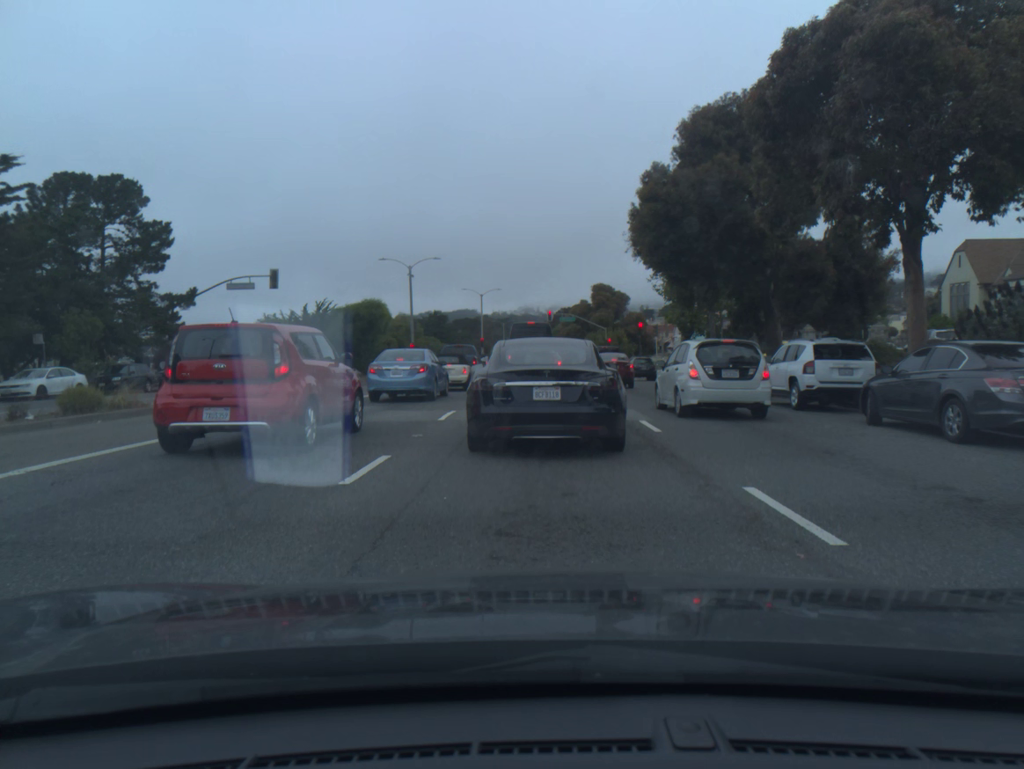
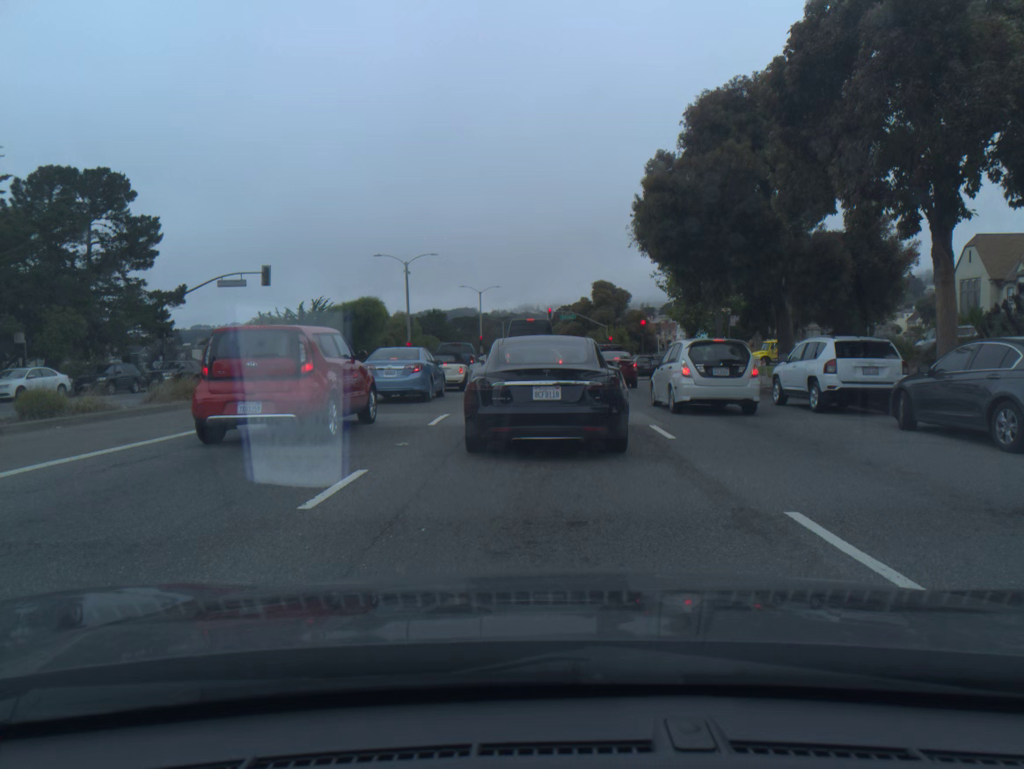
(0.0, +1.2) m; 0°
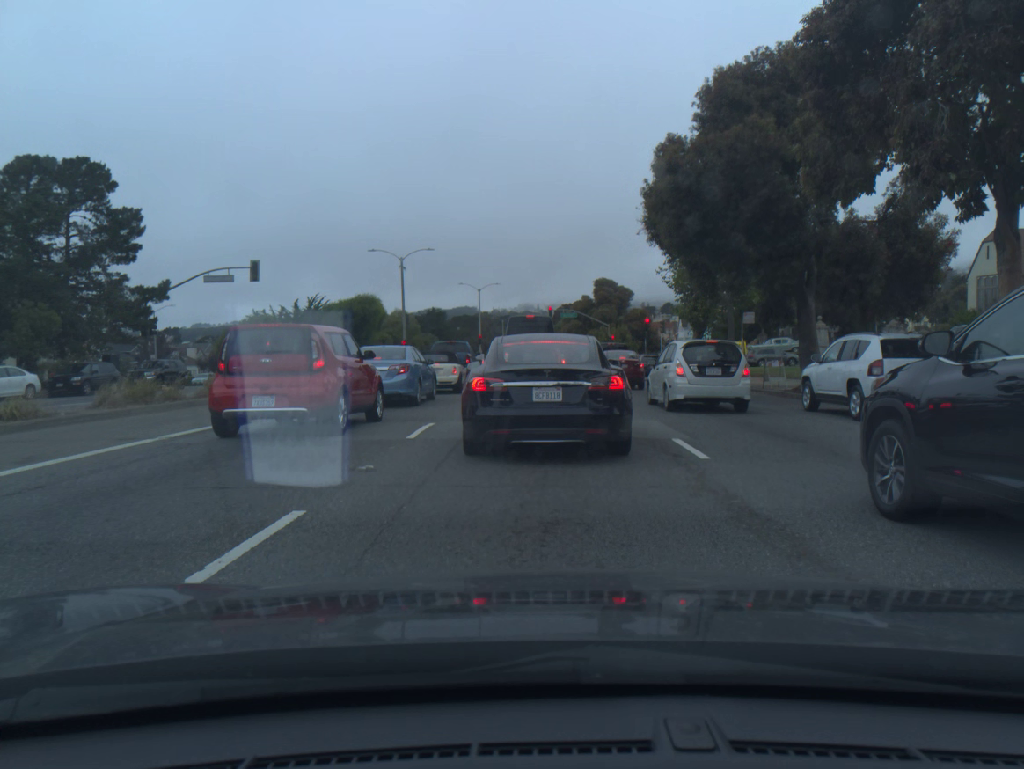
(0.0, +2.2) m; 0°
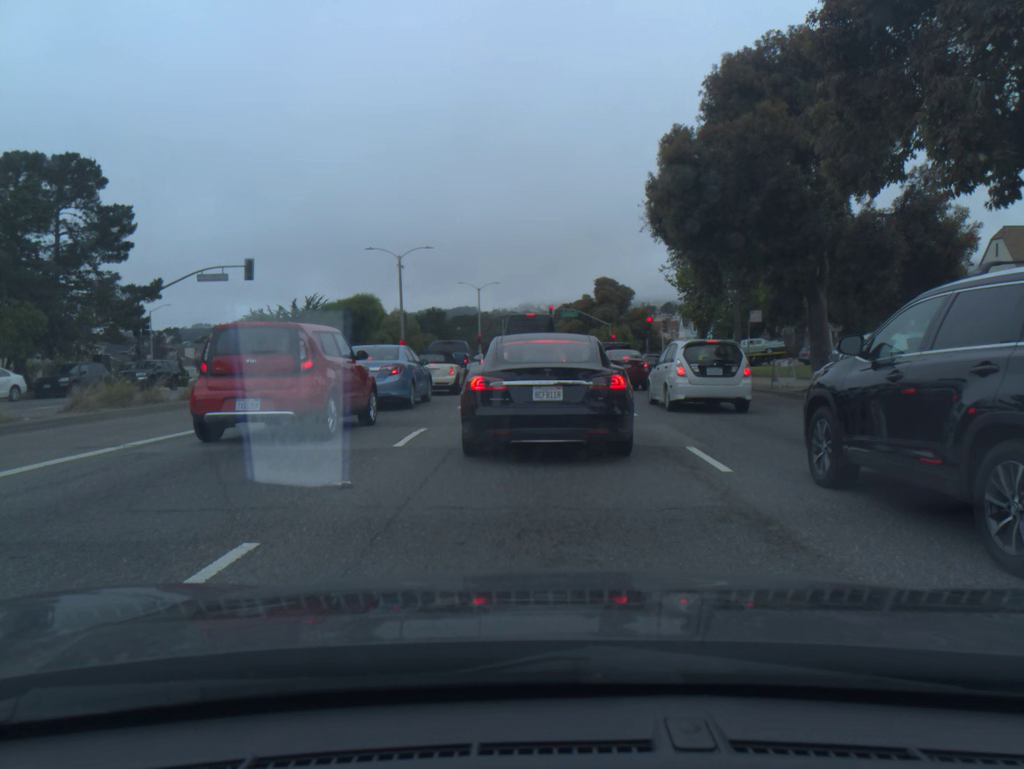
(0.0, +1.0) m; 0°
